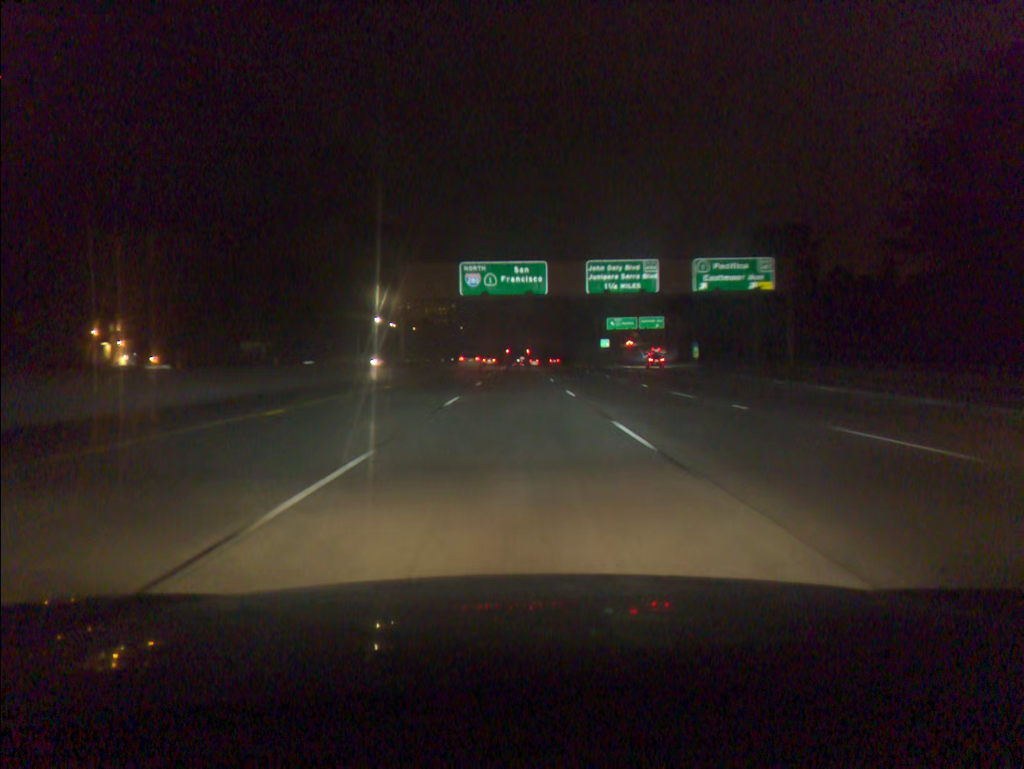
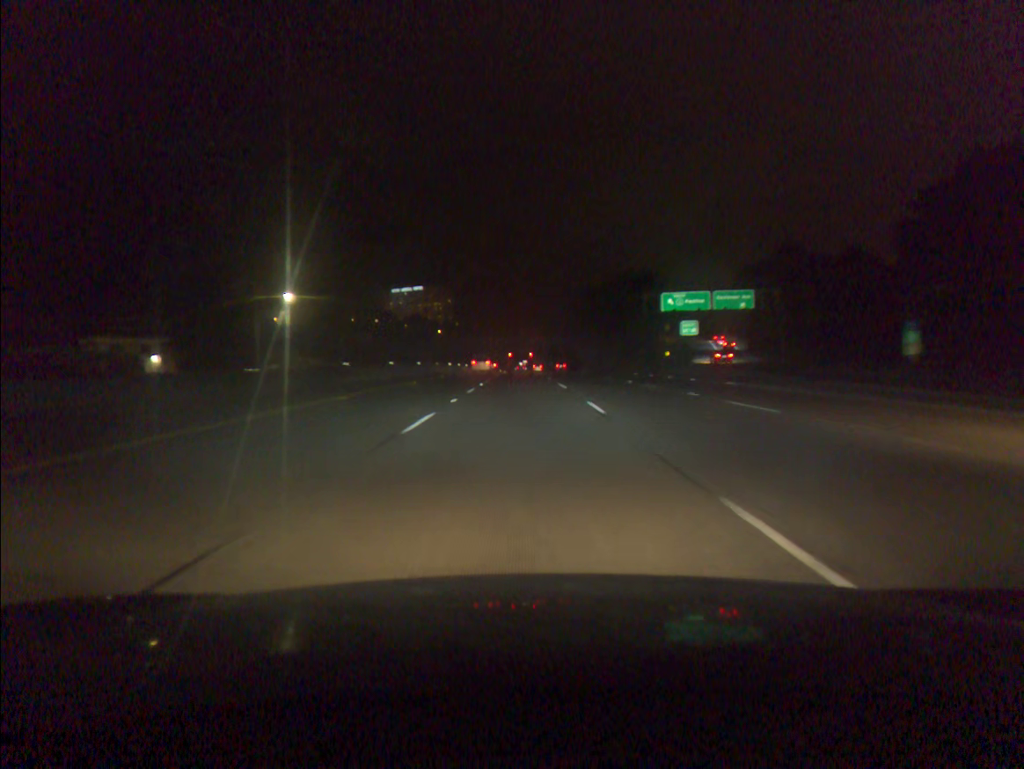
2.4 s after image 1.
(+0.1, +66.5) m; 0°
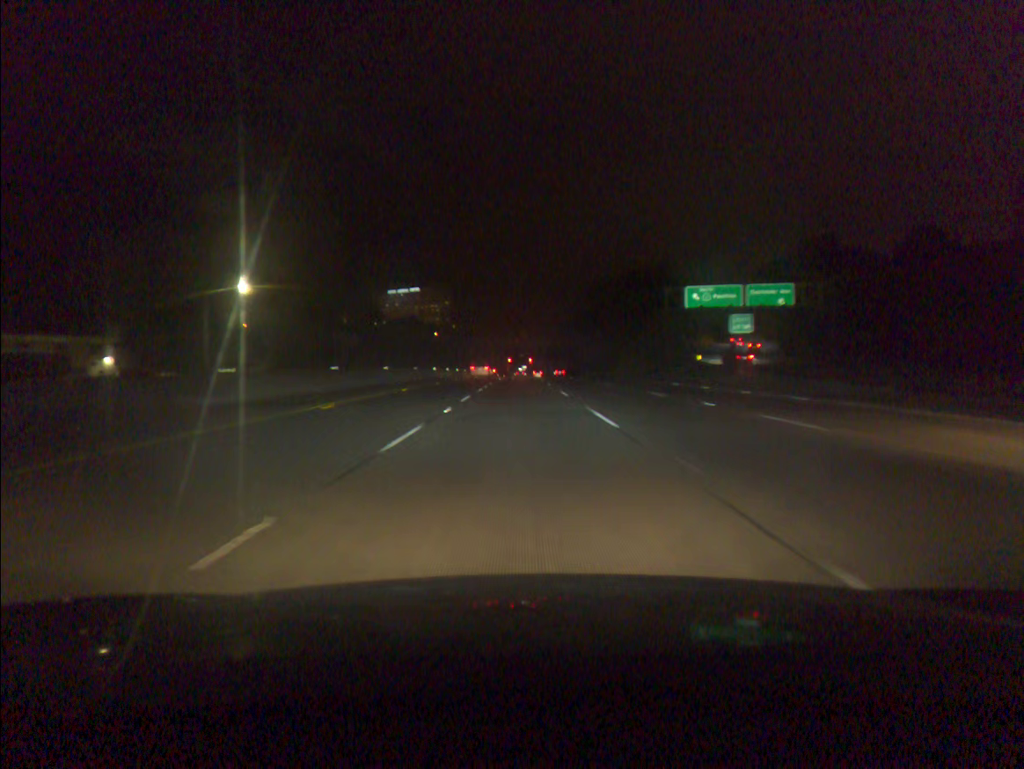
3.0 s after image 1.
(0.0, +16.6) m; 0°
